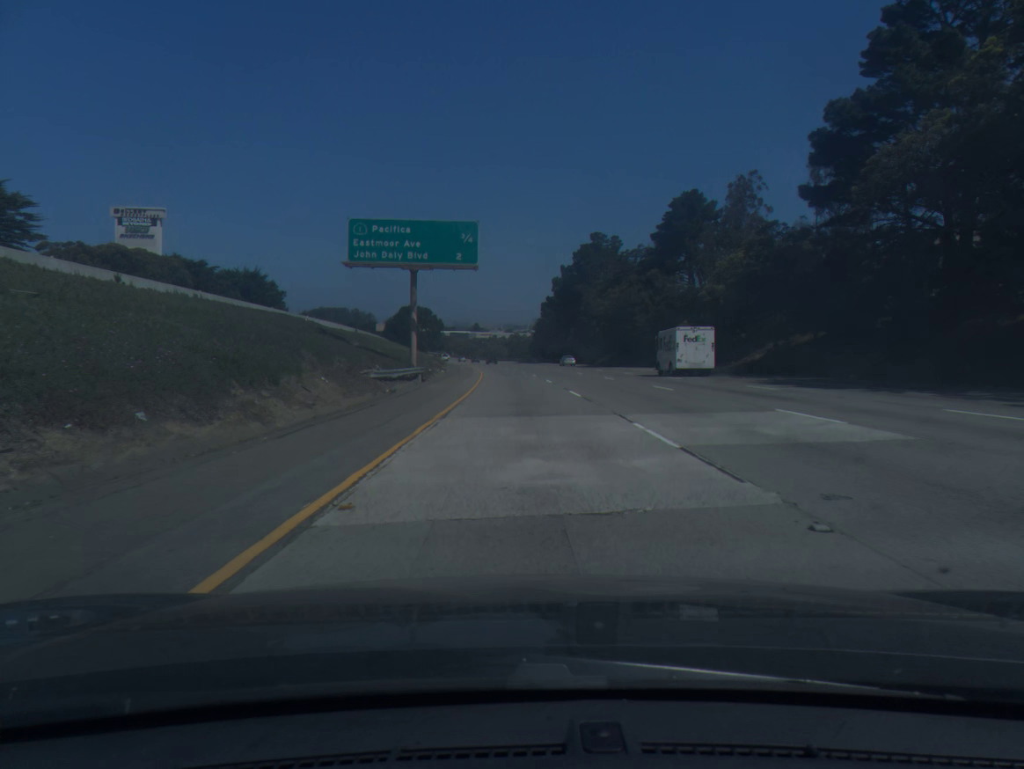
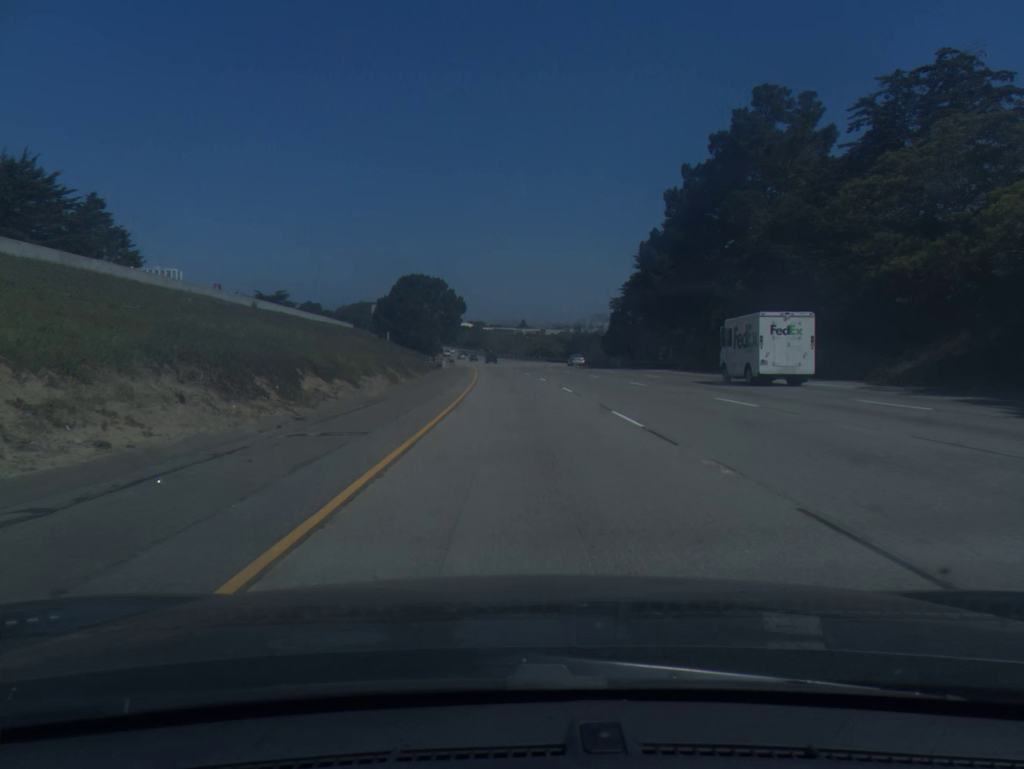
(-2.8, +82.4) m; -4°
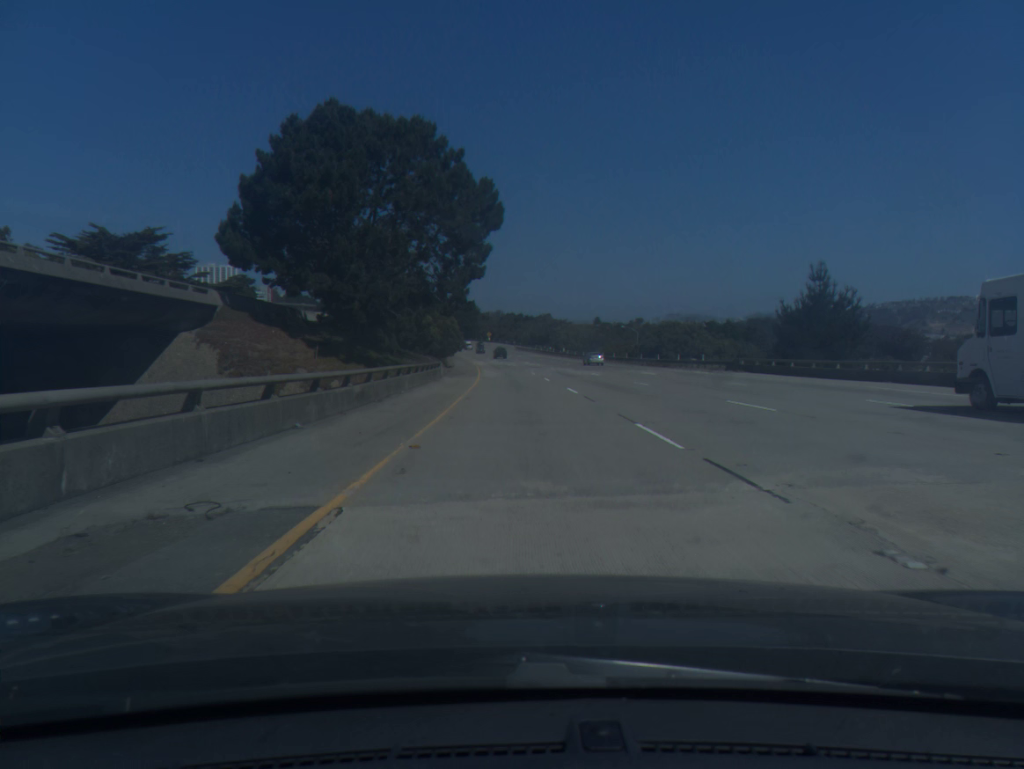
(-4.6, +102.9) m; -5°
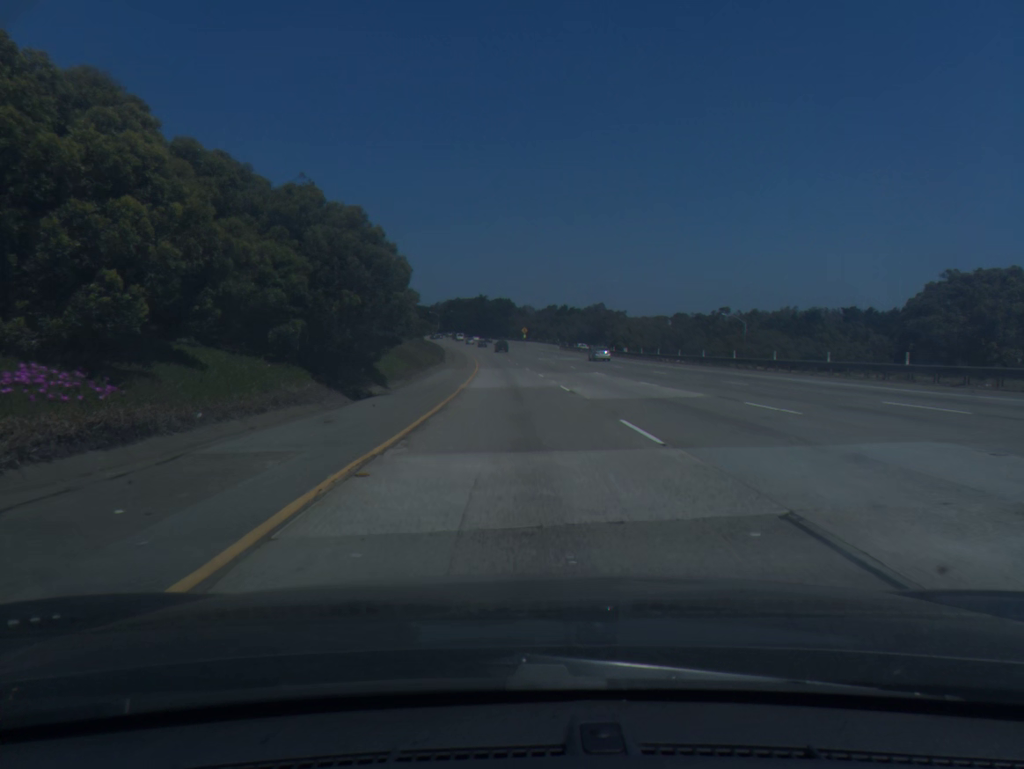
(-1.4, +61.6) m; -3°
